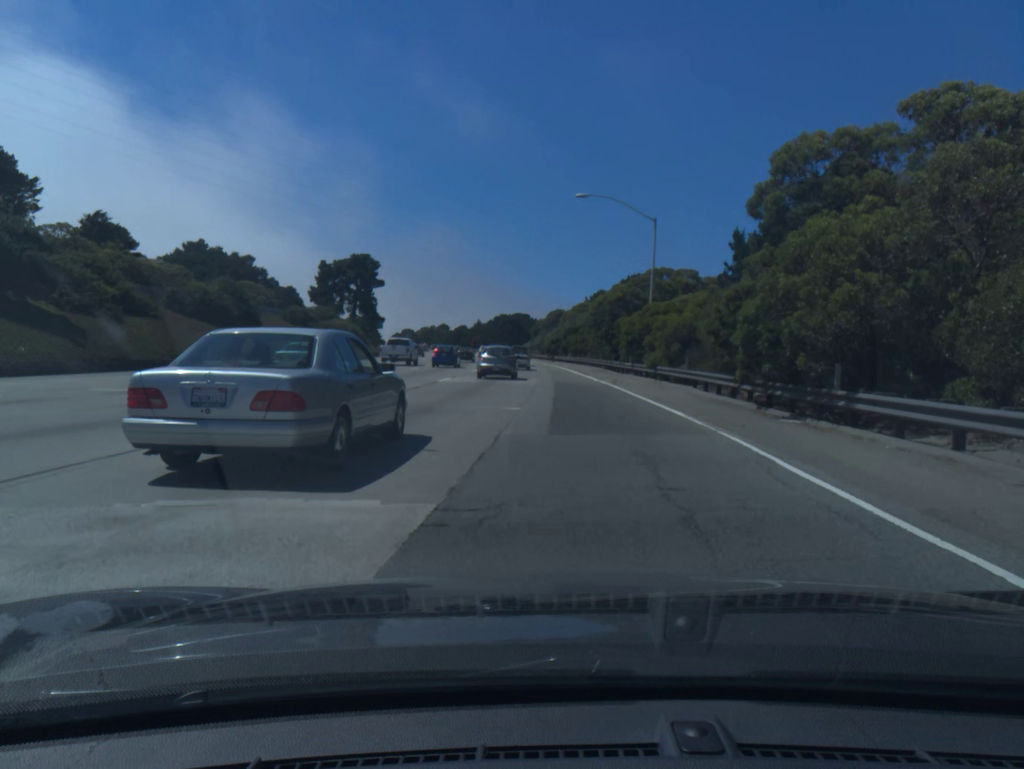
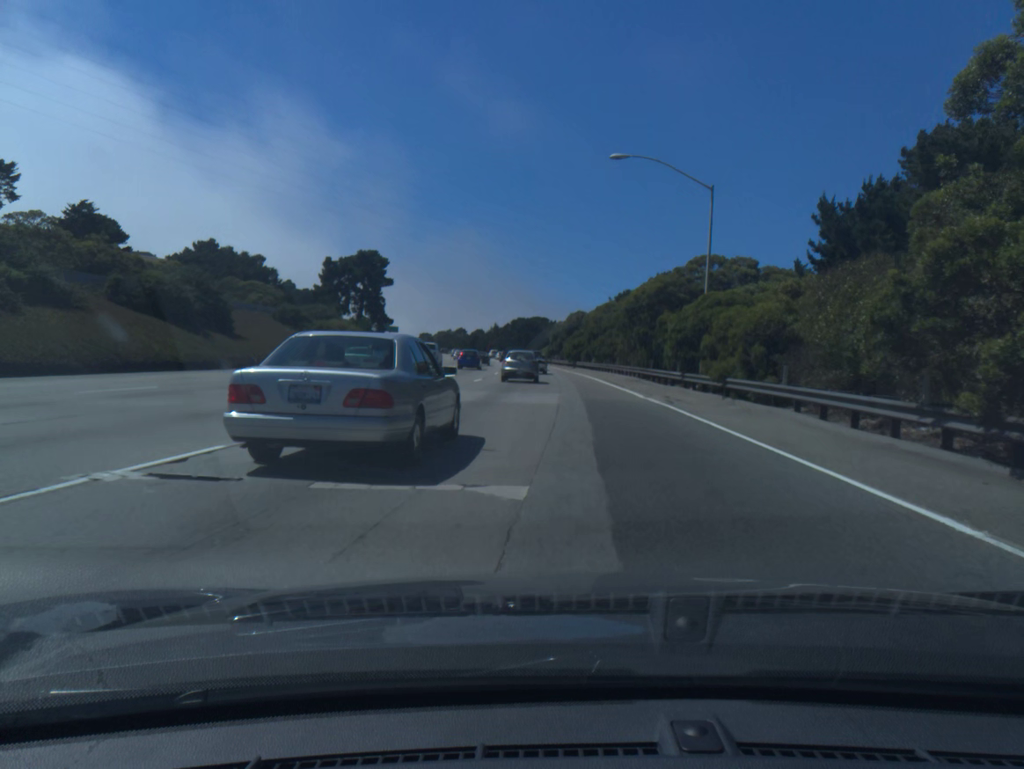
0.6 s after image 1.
(-0.1, +10.1) m; -2°
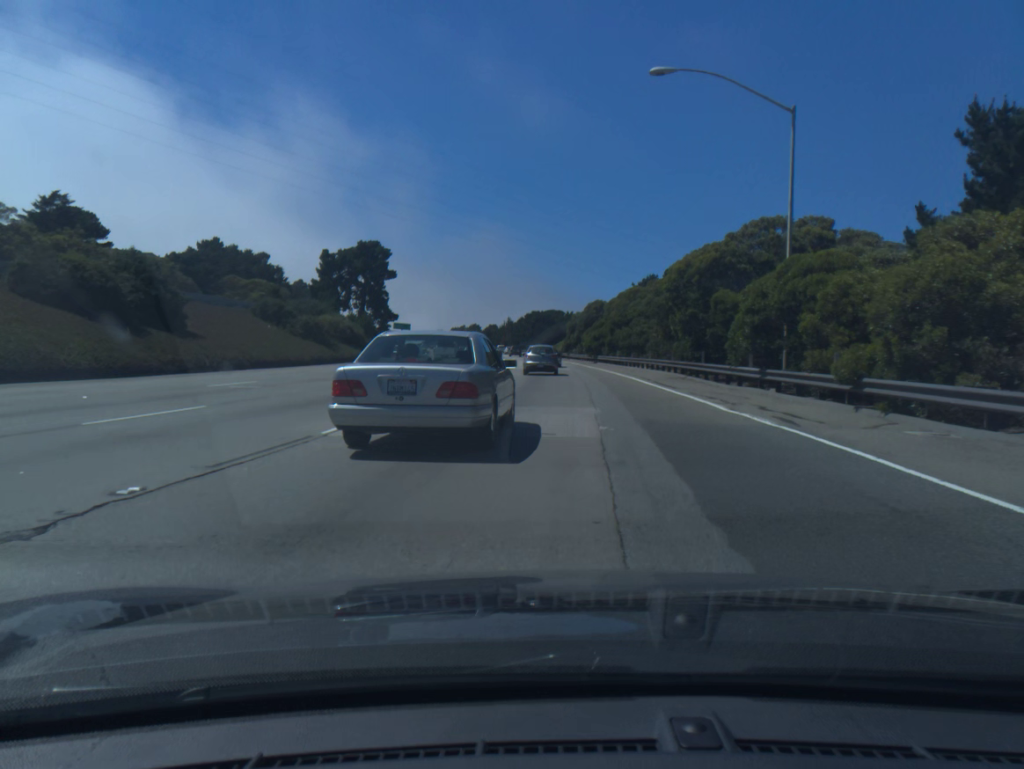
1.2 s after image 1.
(0.0, +9.9) m; -1°
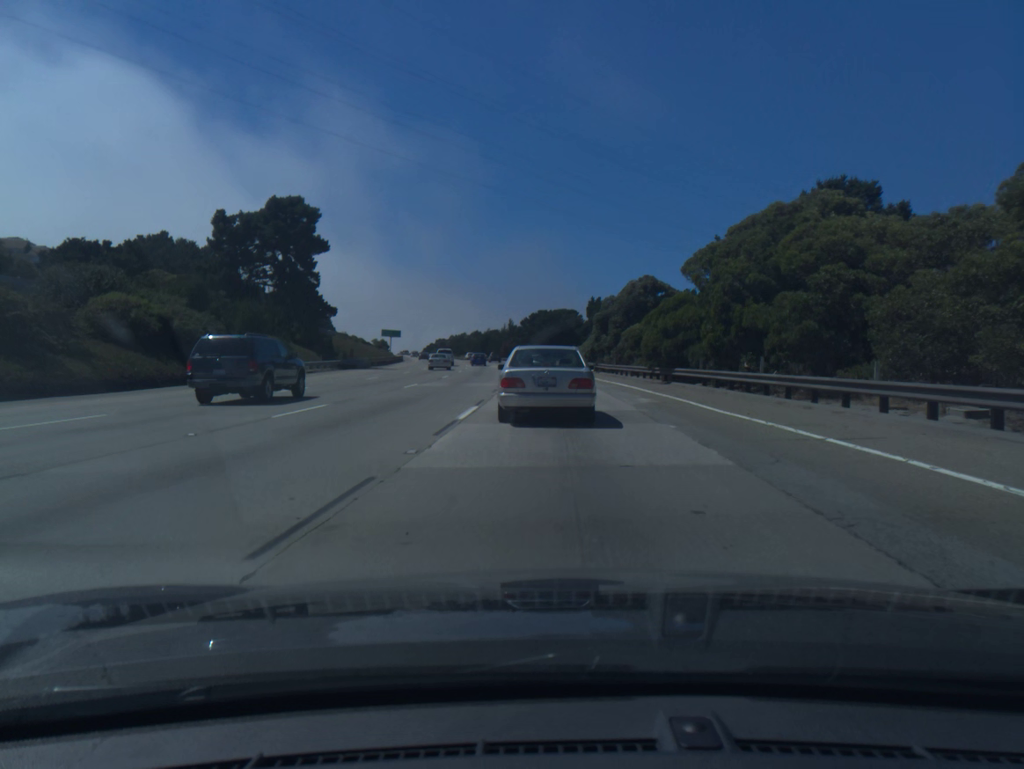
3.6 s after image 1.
(-0.3, +39.9) m; -1°
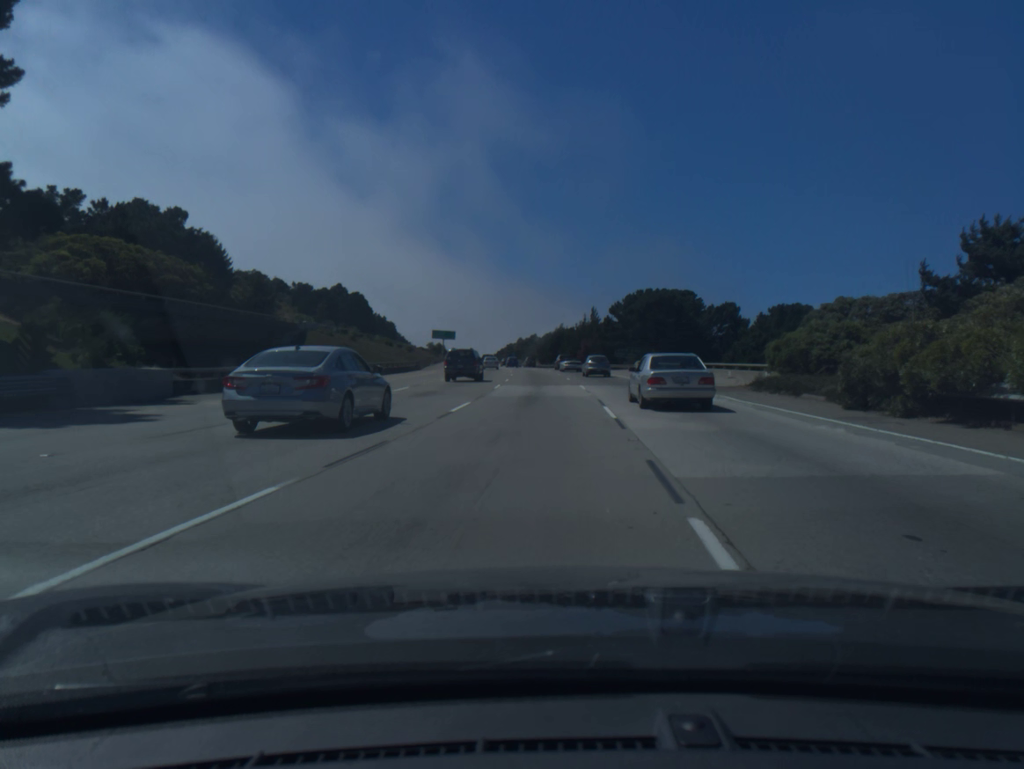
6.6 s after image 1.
(-3.2, +56.1) m; -5°
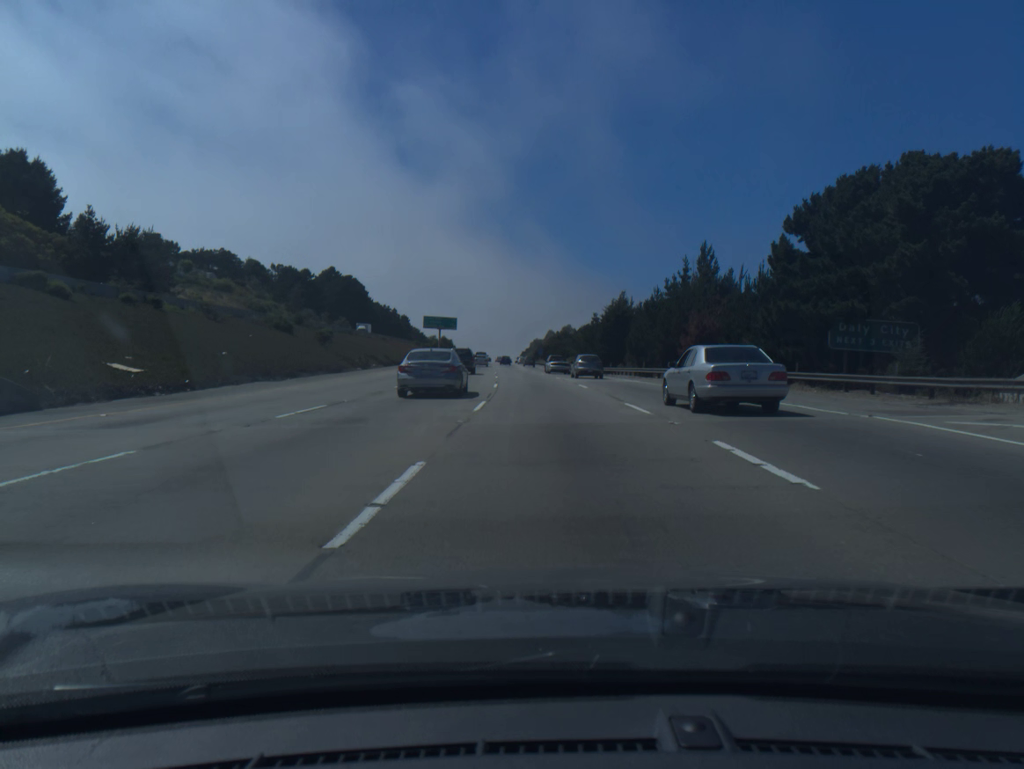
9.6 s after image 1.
(-1.2, +67.5) m; -2°
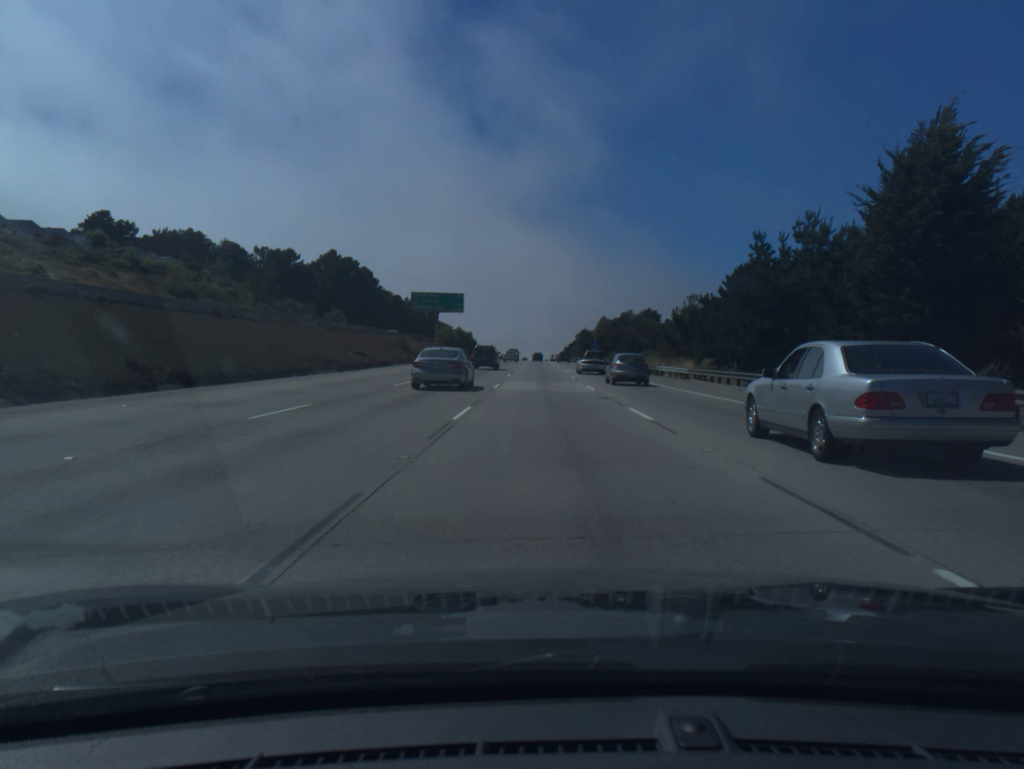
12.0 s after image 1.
(-1.8, +59.2) m; -3°
